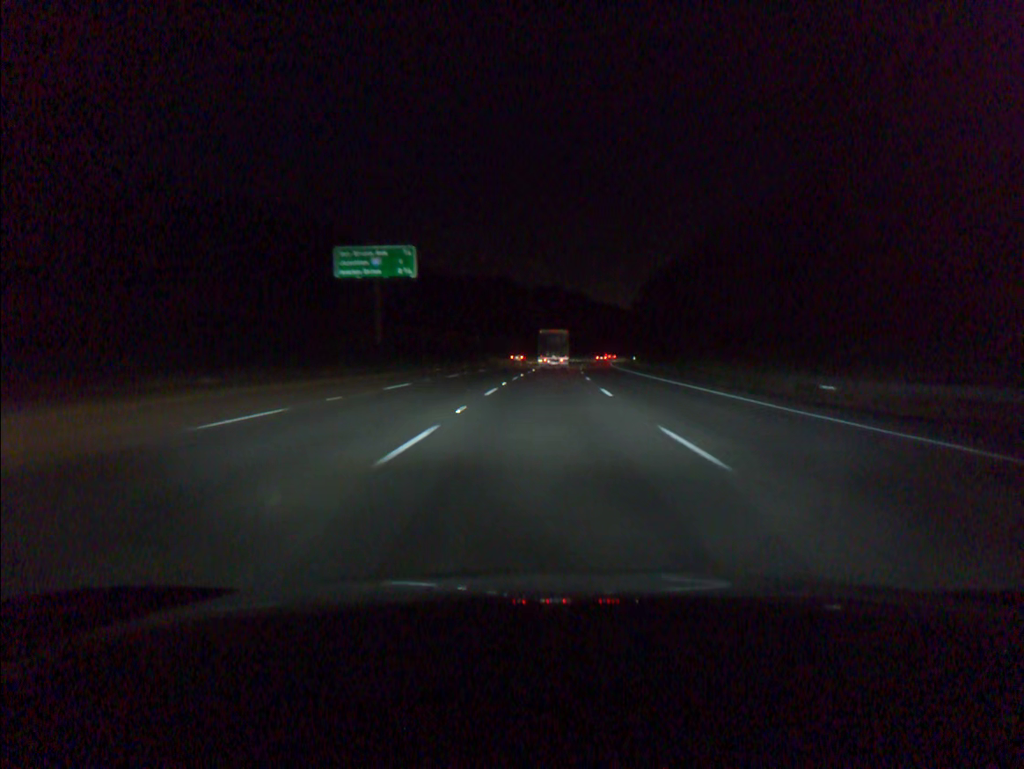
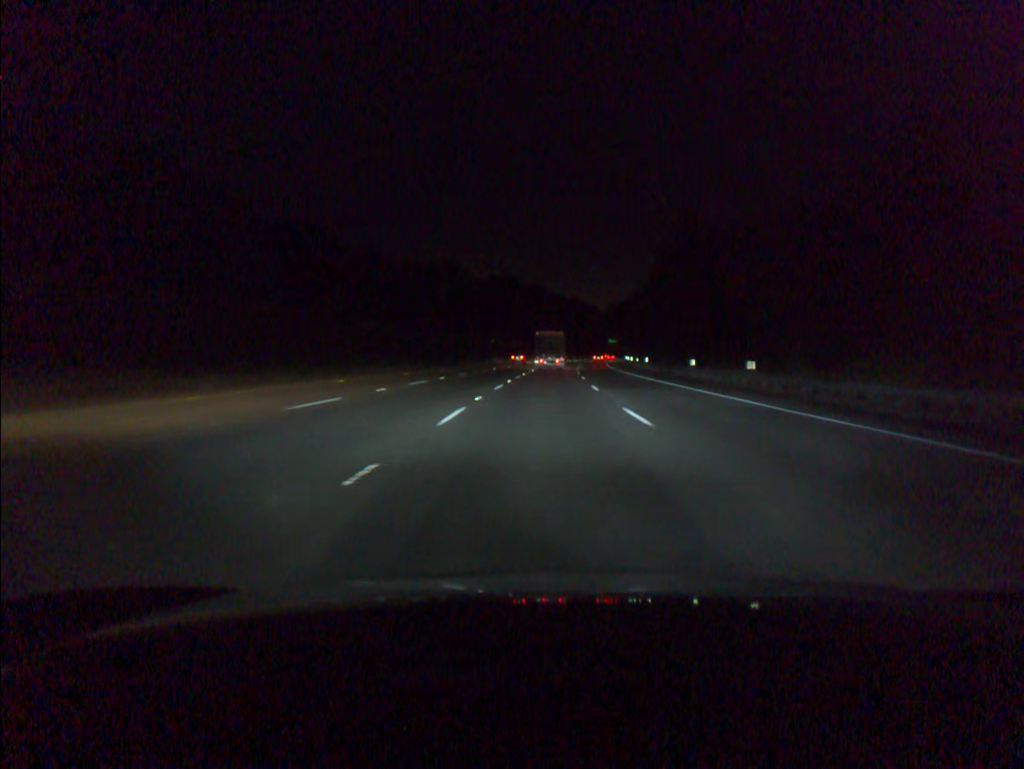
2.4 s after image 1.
(+1.9, +67.8) m; +3°
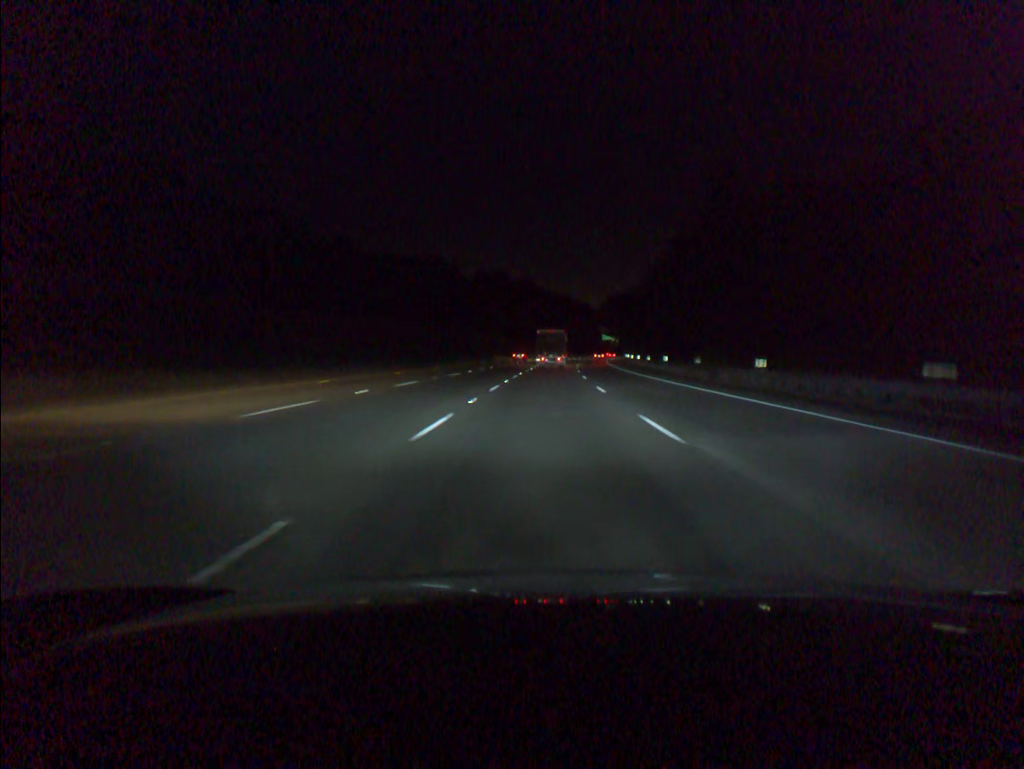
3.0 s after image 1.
(+0.1, +17.1) m; +1°
